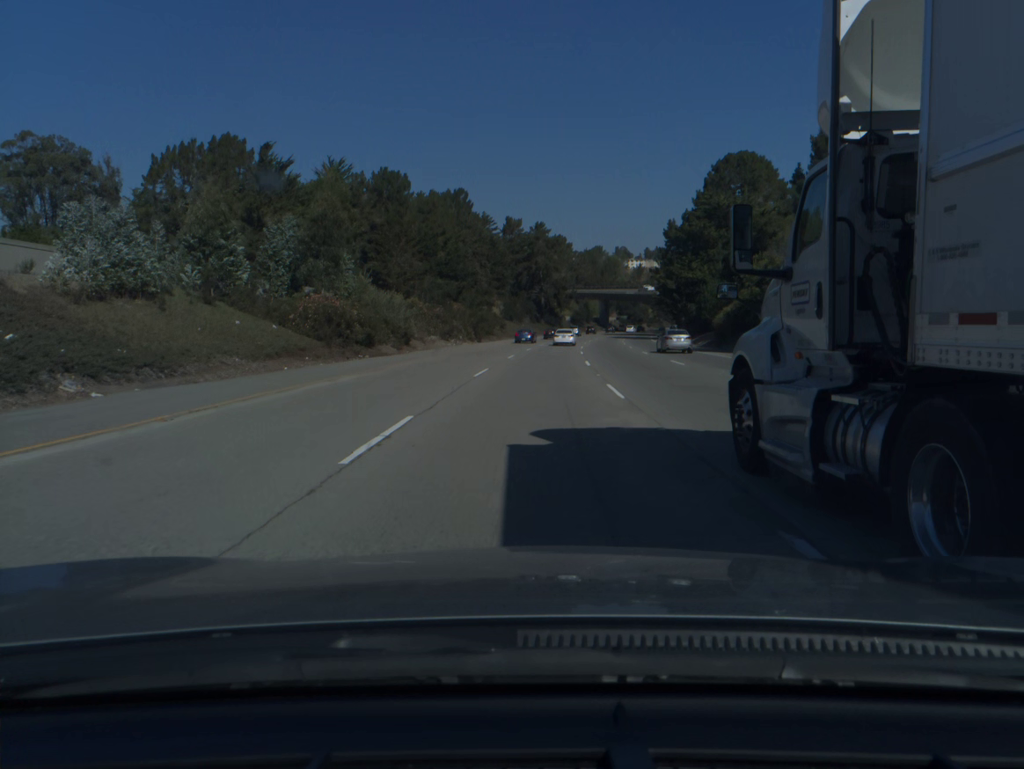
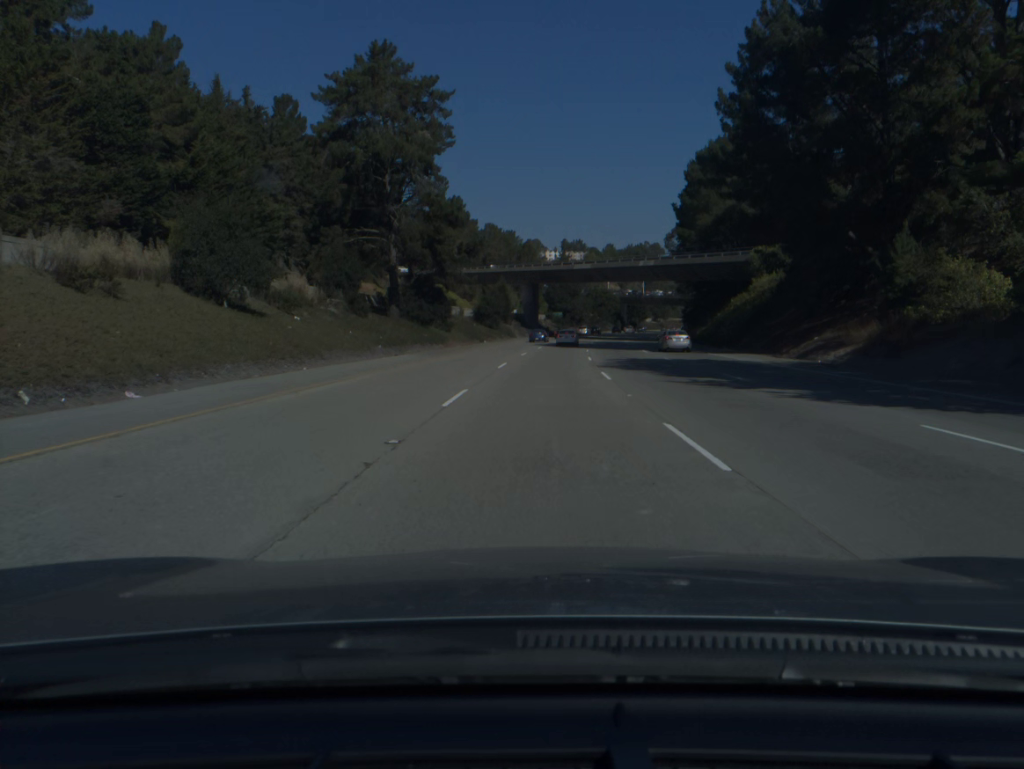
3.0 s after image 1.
(+5.4, +96.1) m; +7°
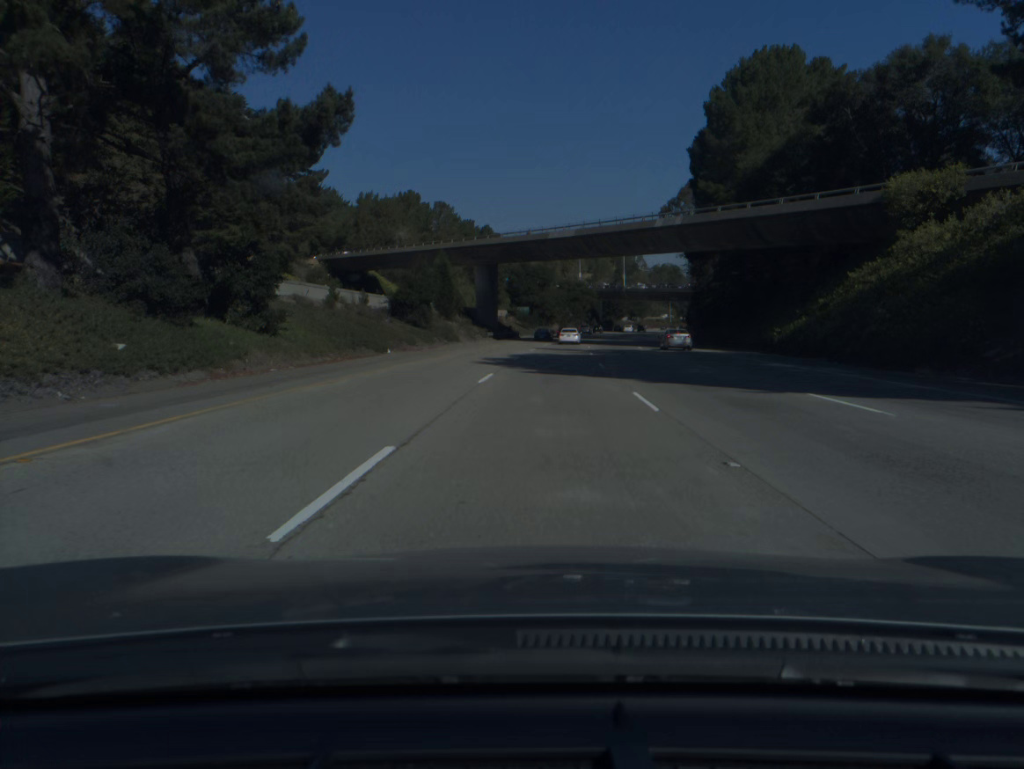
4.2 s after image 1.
(+1.0, +38.2) m; +3°
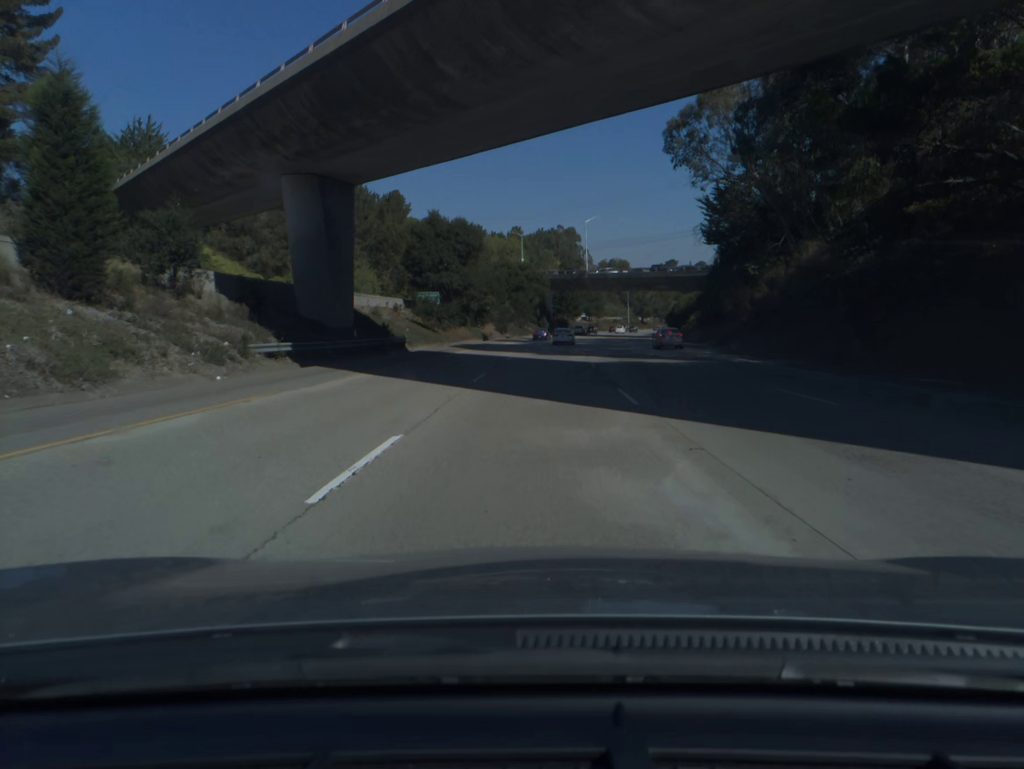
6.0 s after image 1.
(+2.4, +57.4) m; +4°
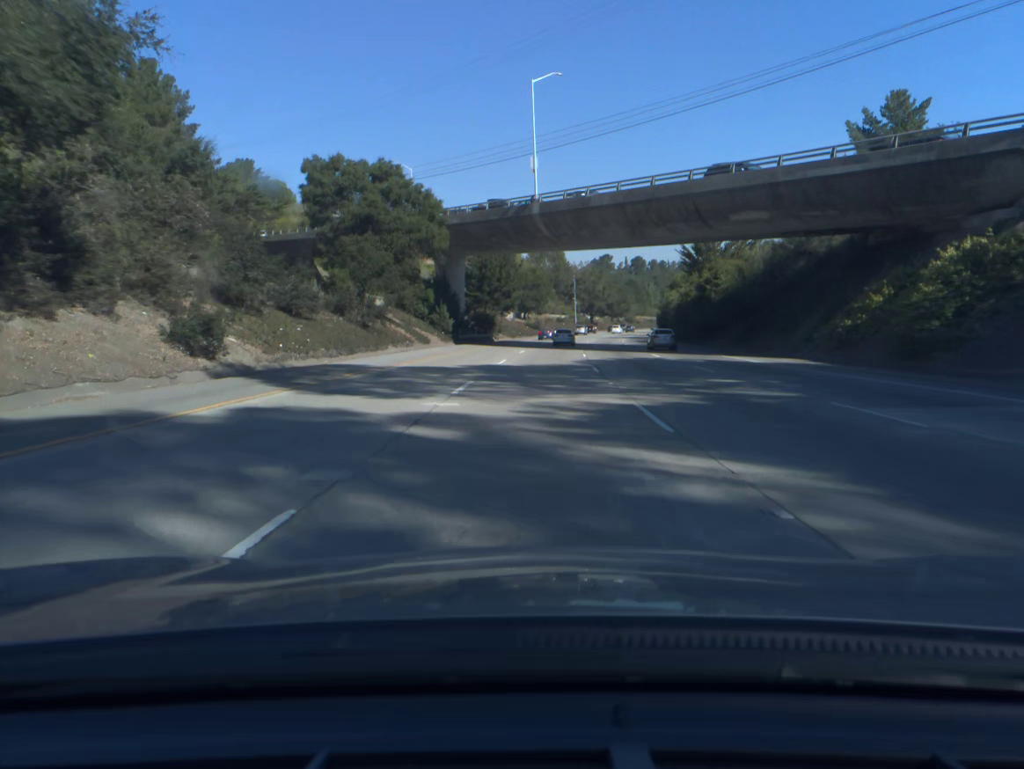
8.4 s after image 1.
(+3.5, +76.9) m; +5°
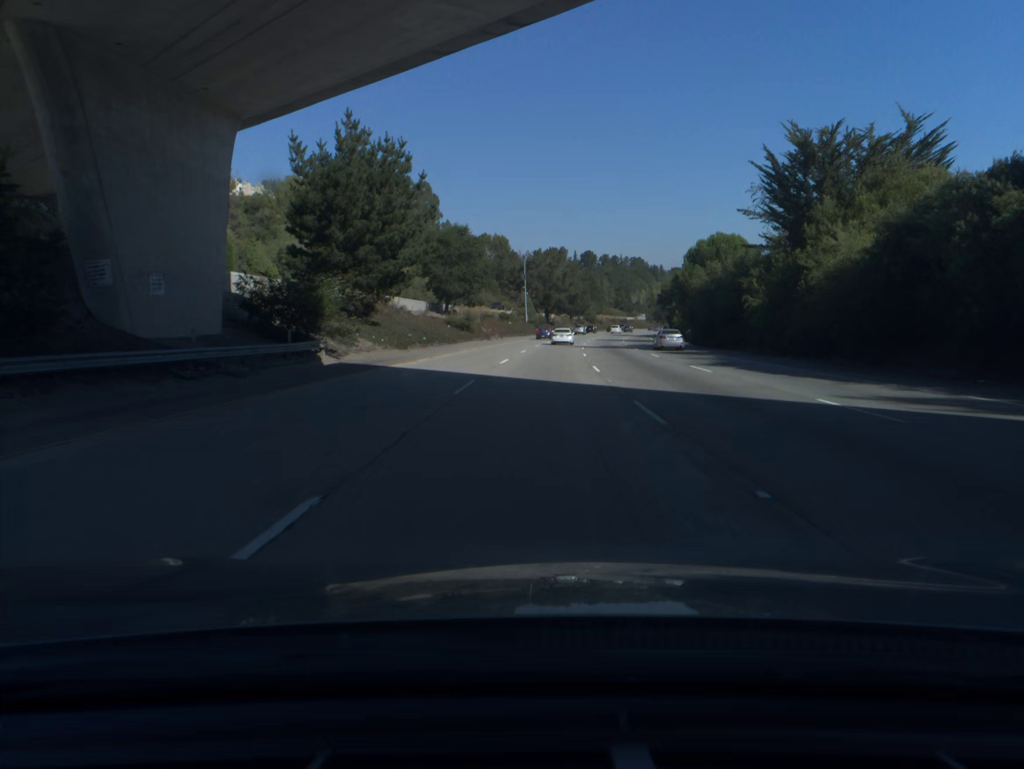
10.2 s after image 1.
(+2.0, +57.8) m; +4°
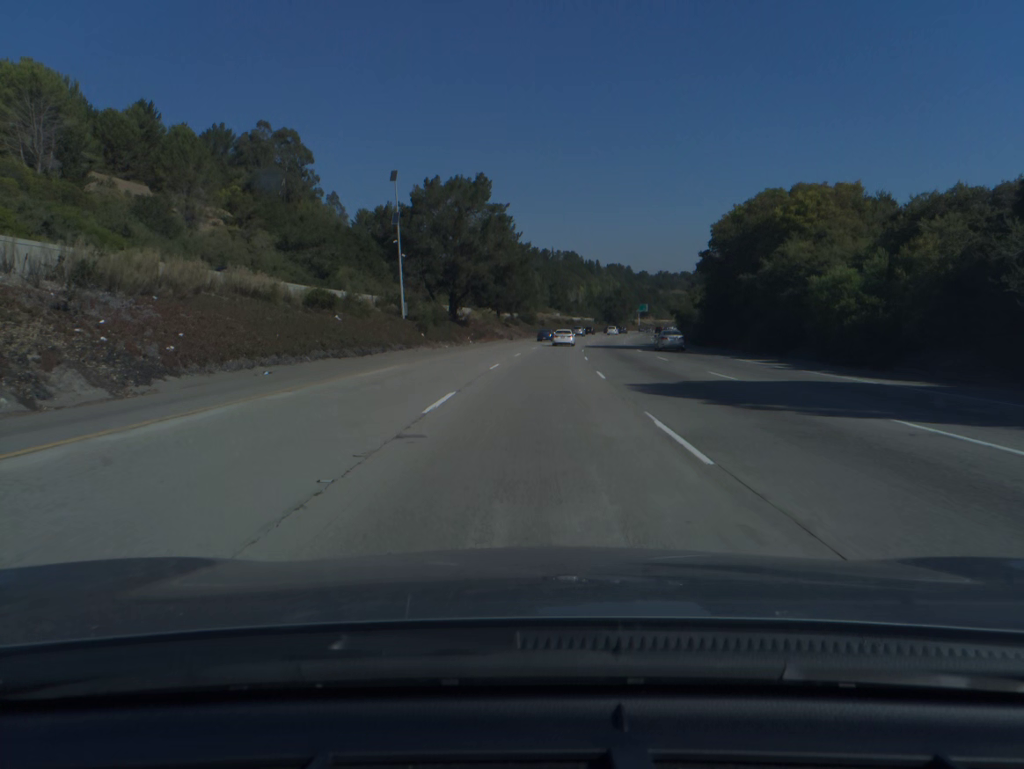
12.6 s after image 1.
(+3.8, +76.7) m; +6°
